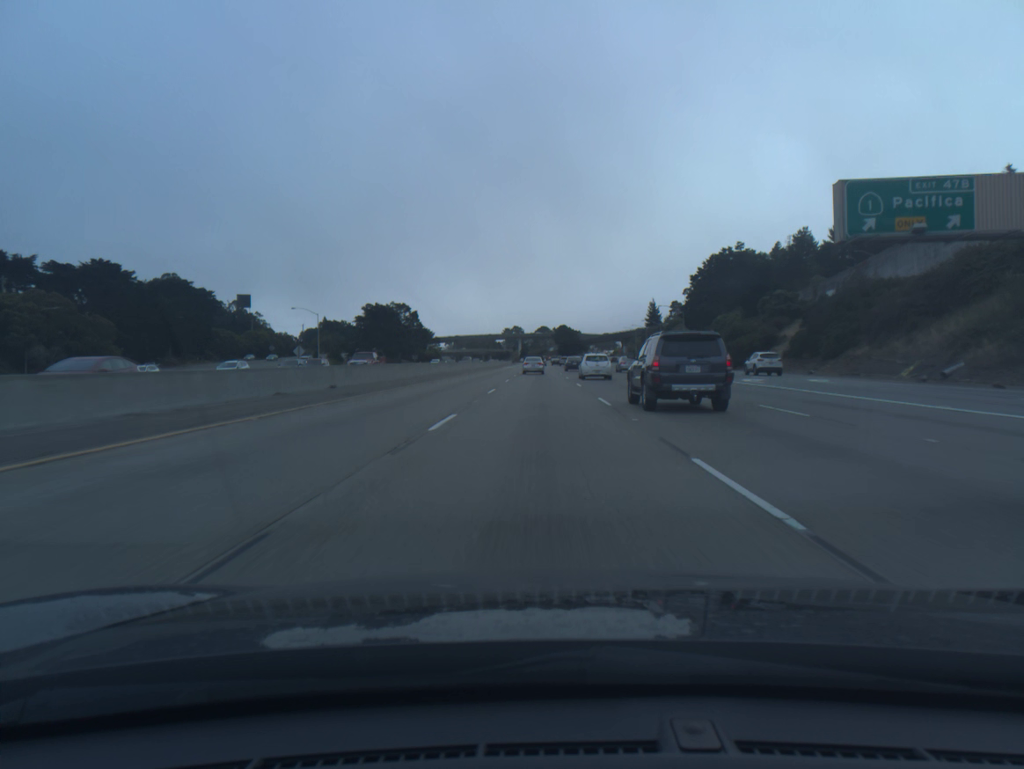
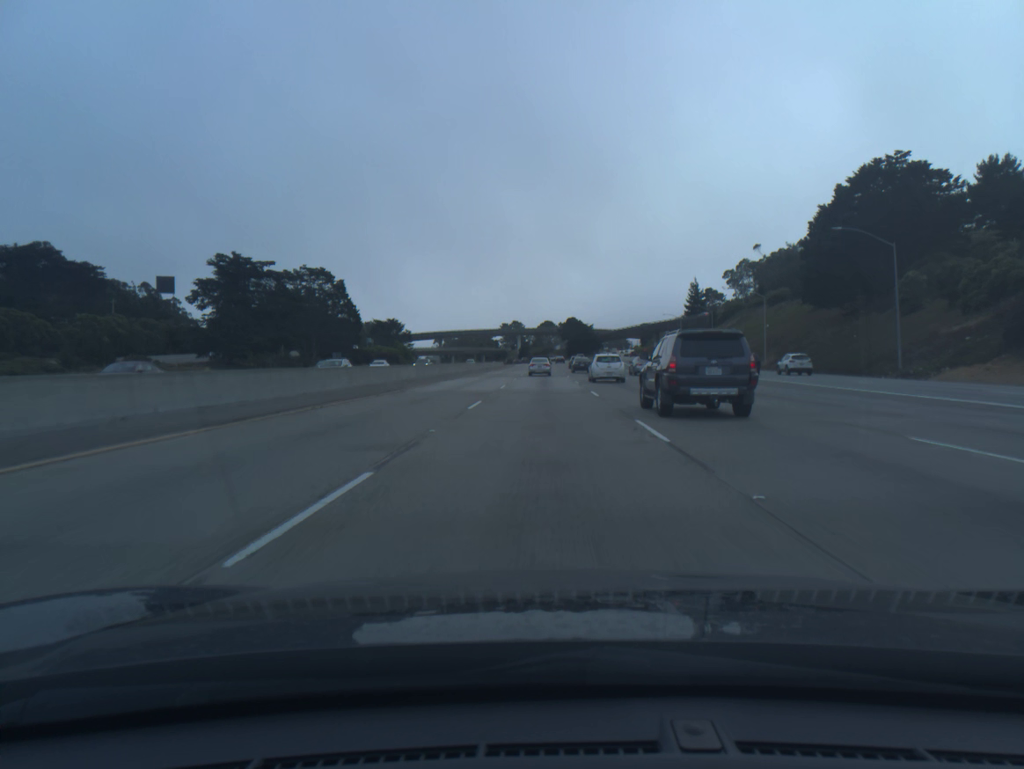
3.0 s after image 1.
(-0.2, +81.5) m; 0°
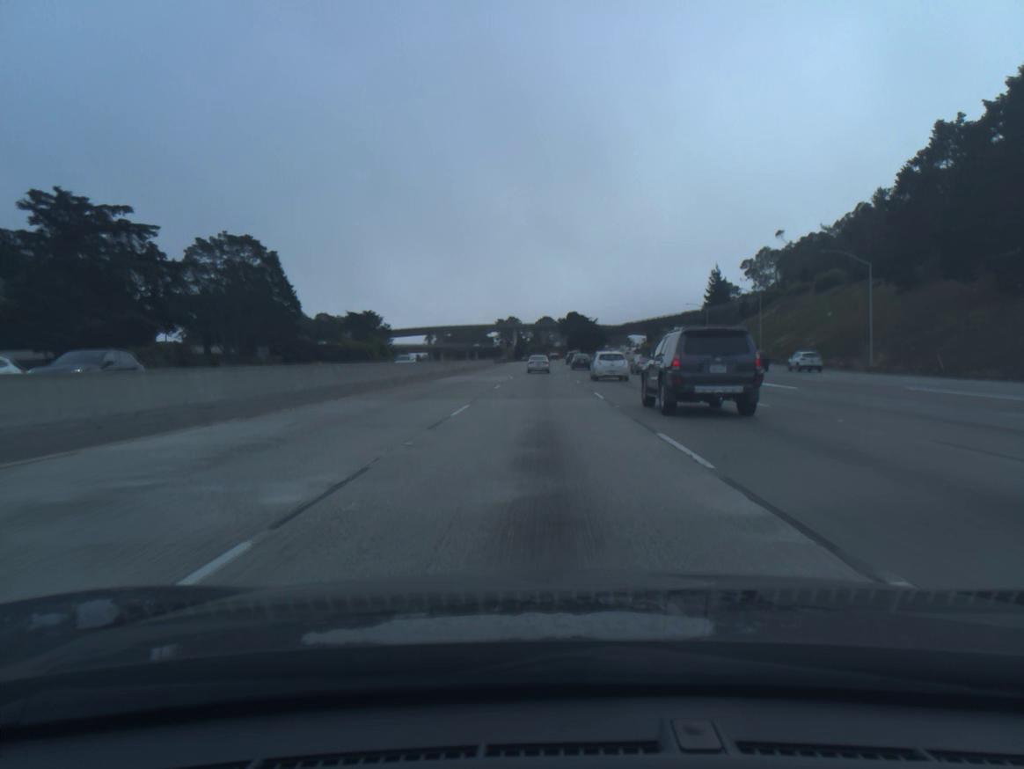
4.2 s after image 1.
(+0.1, +32.6) m; 0°
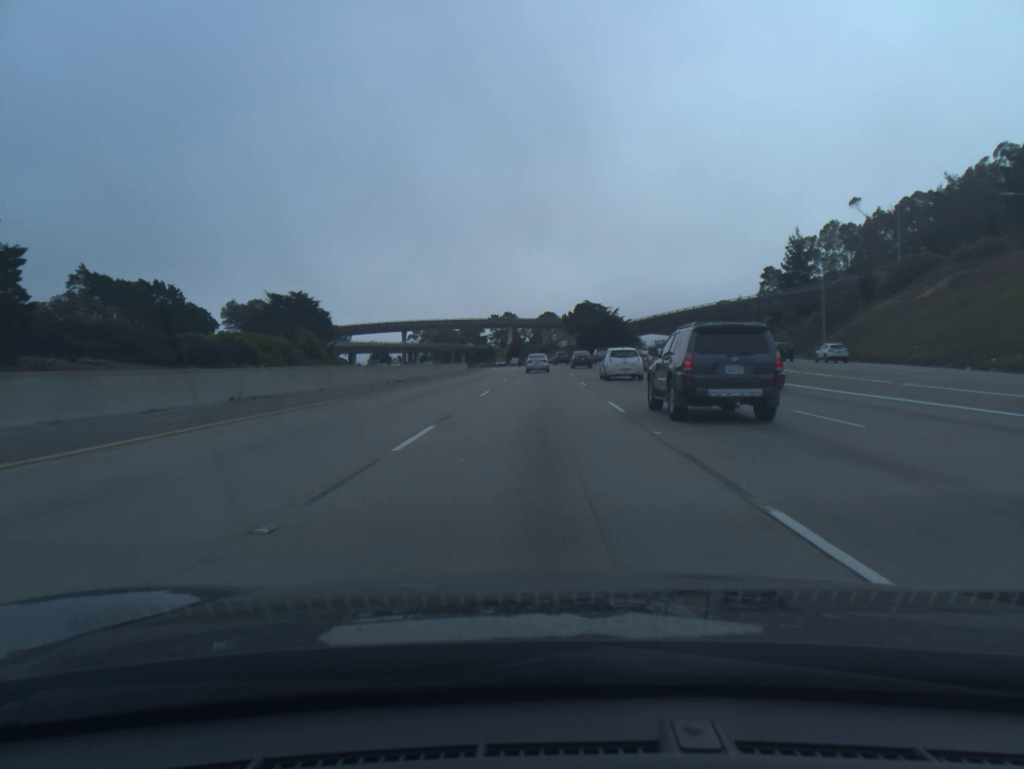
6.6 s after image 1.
(0.0, +64.4) m; 0°
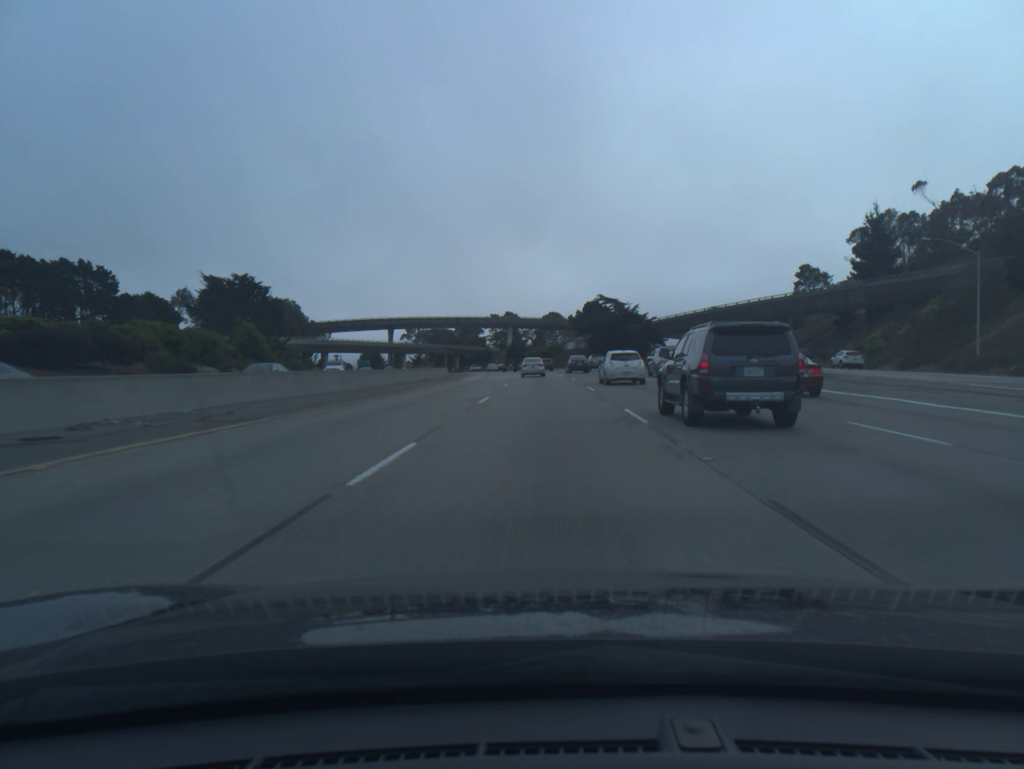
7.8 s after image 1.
(-0.1, +31.9) m; 0°
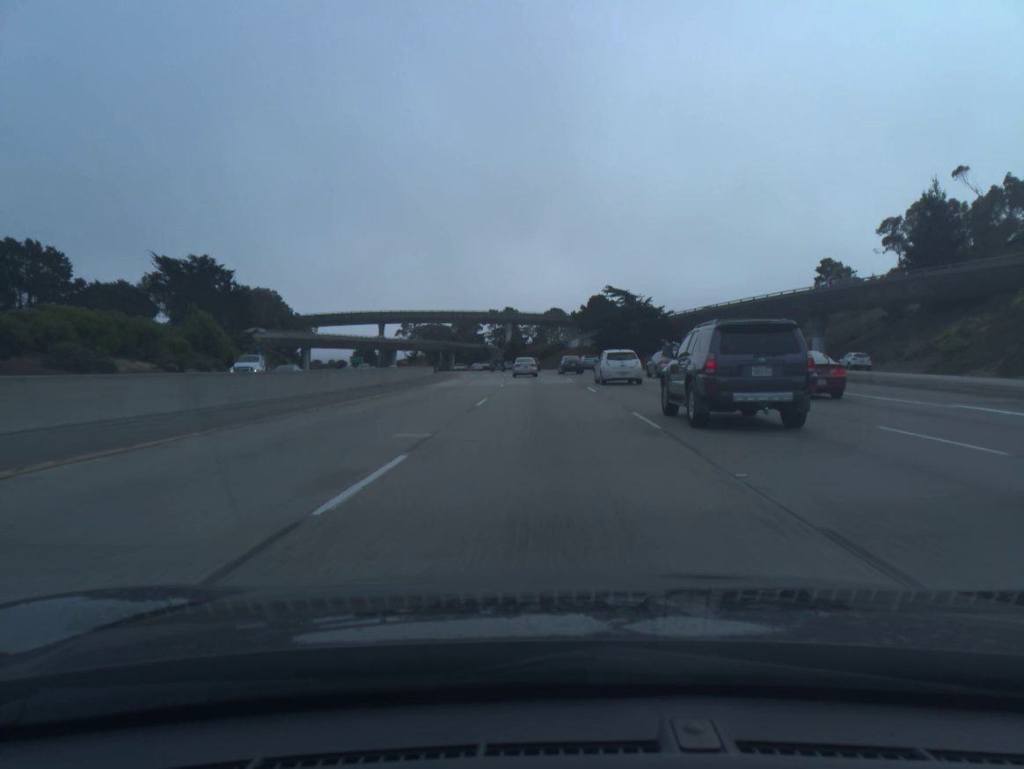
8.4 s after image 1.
(0.0, +15.9) m; 0°
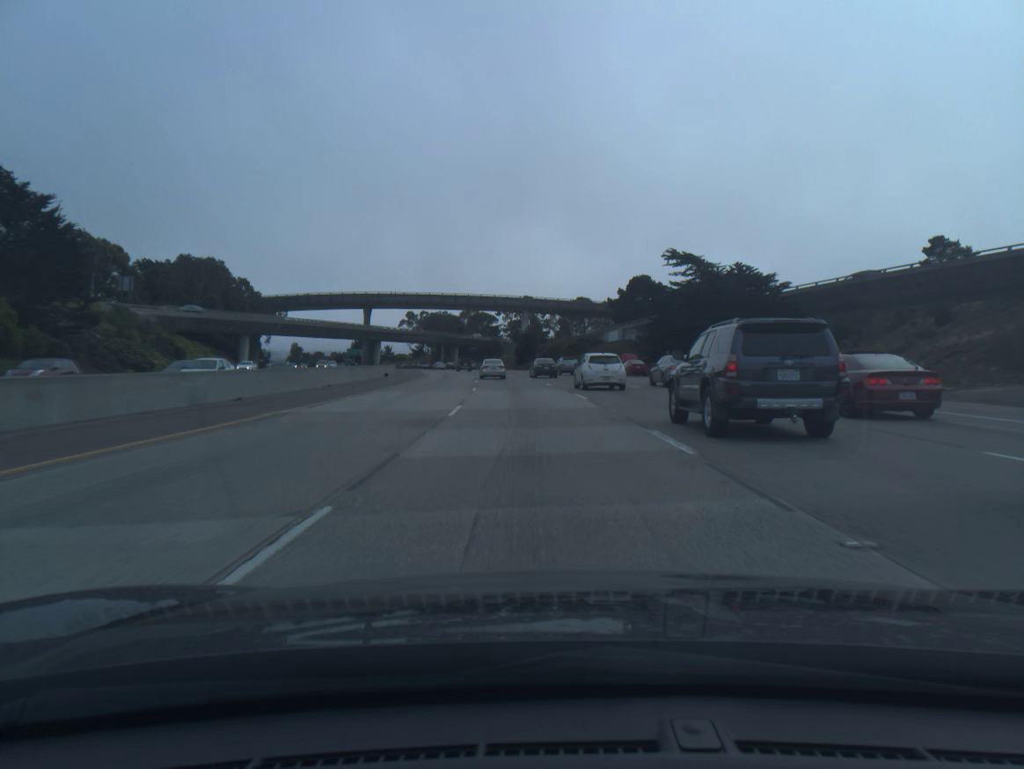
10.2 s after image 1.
(-0.4, +47.1) m; -1°
